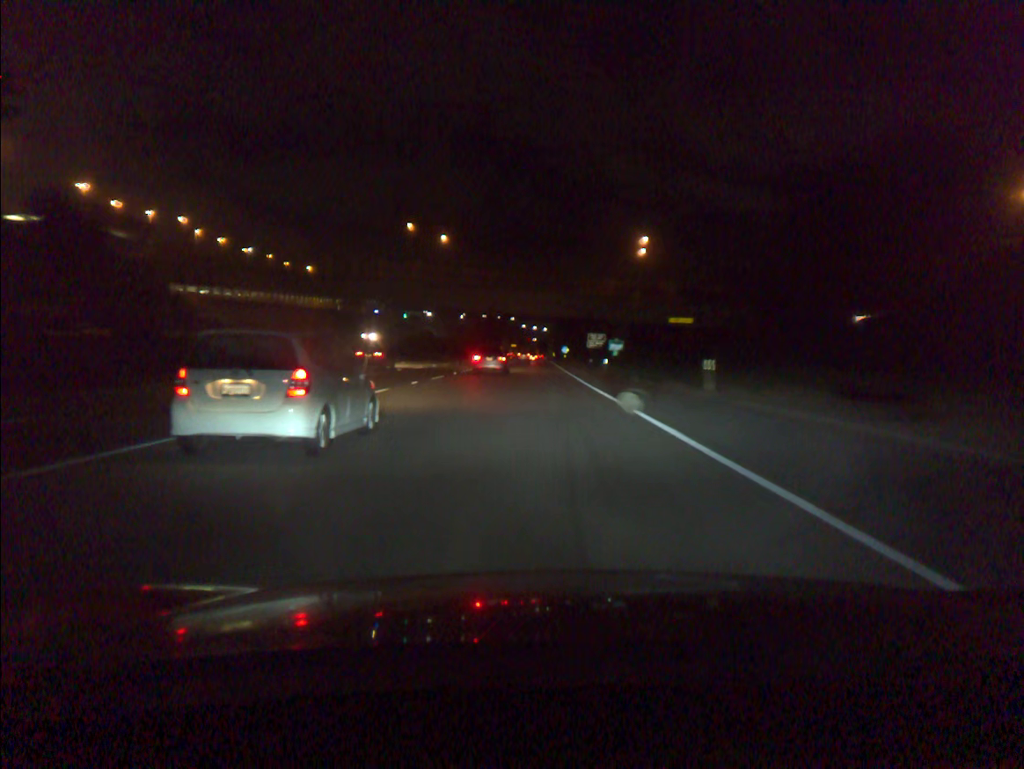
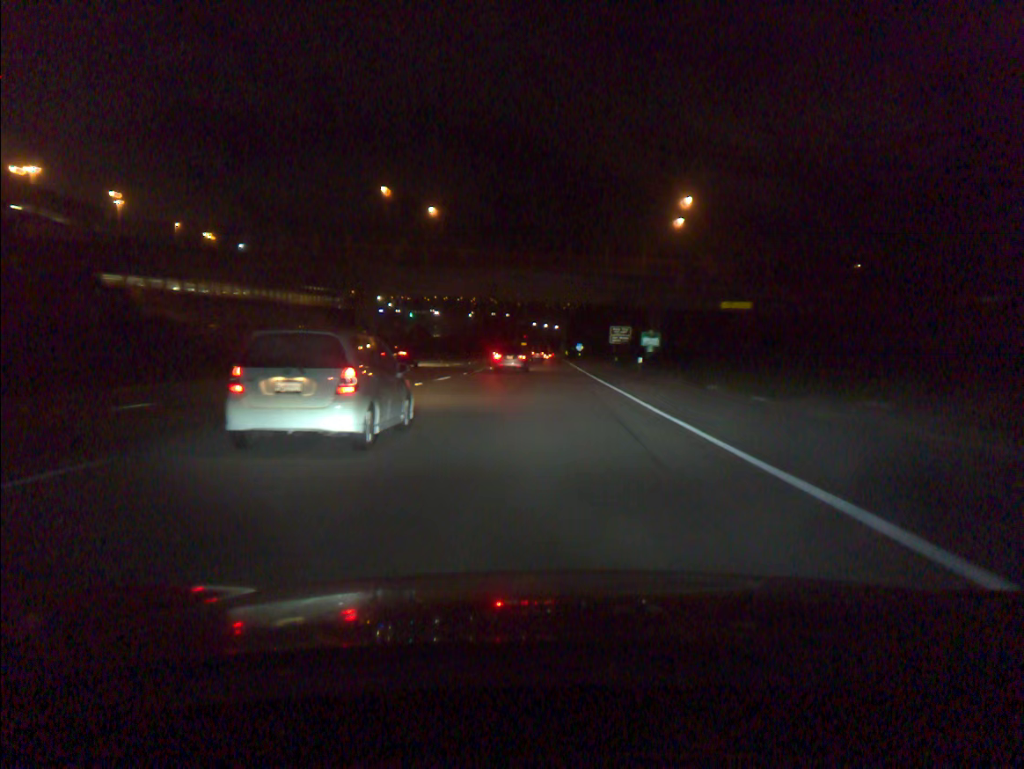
(-0.1, +17.5) m; -1°
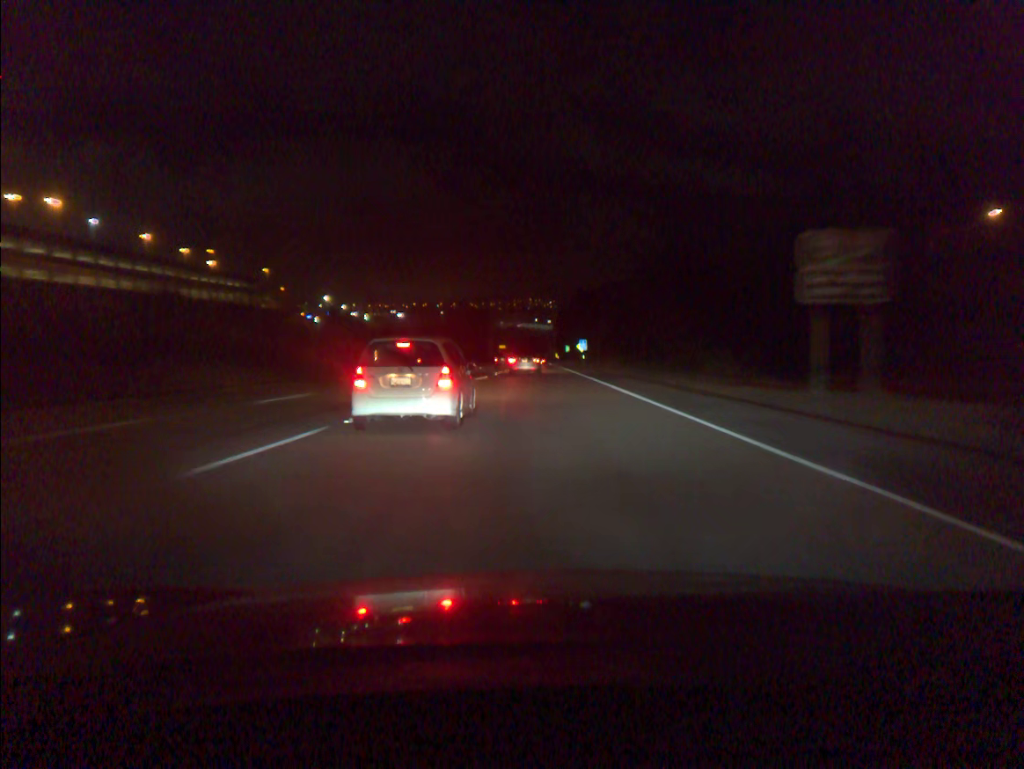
(+0.5, +68.8) m; +1°
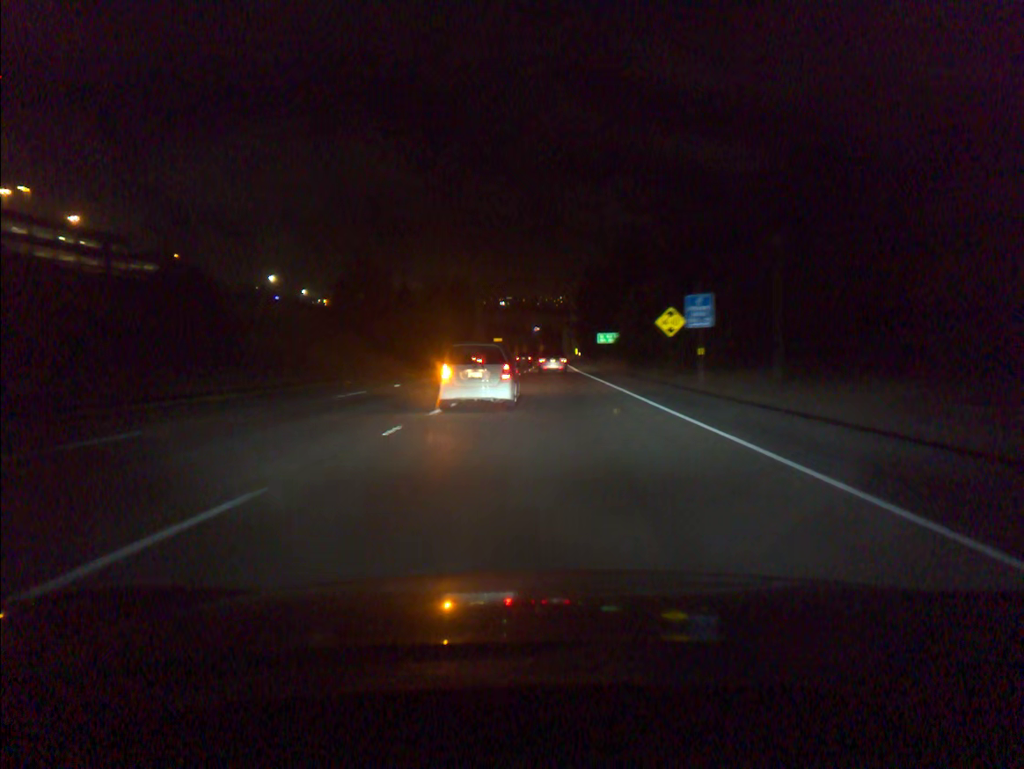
(-0.1, +82.3) m; -1°
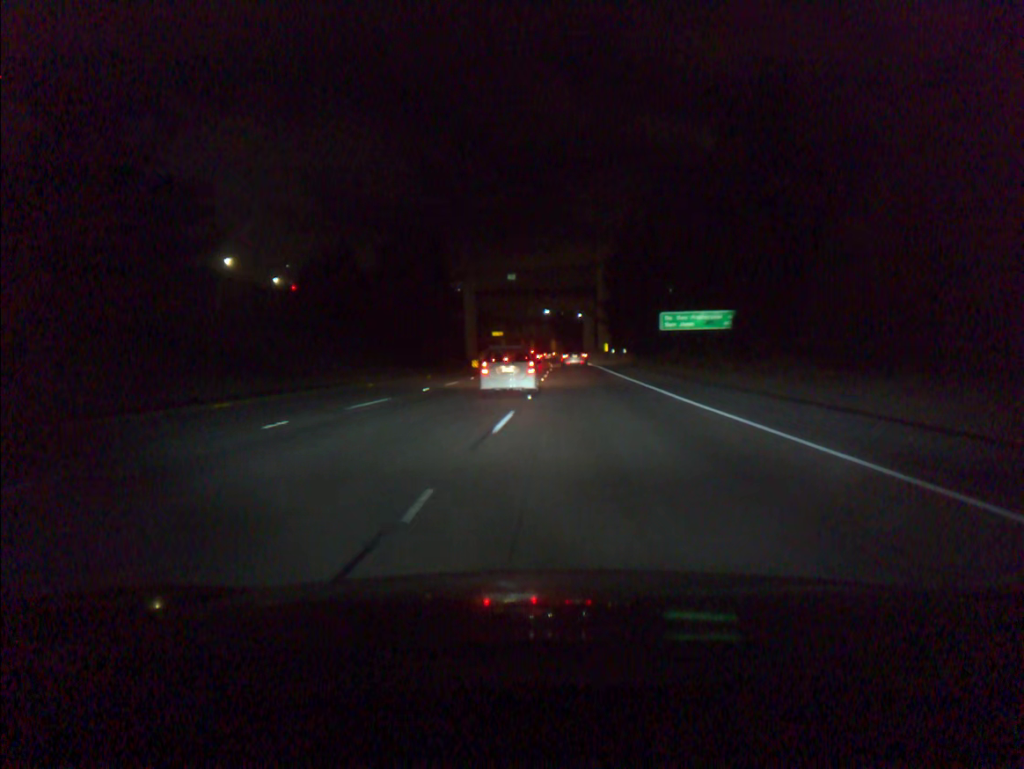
(-0.3, +47.2) m; -1°
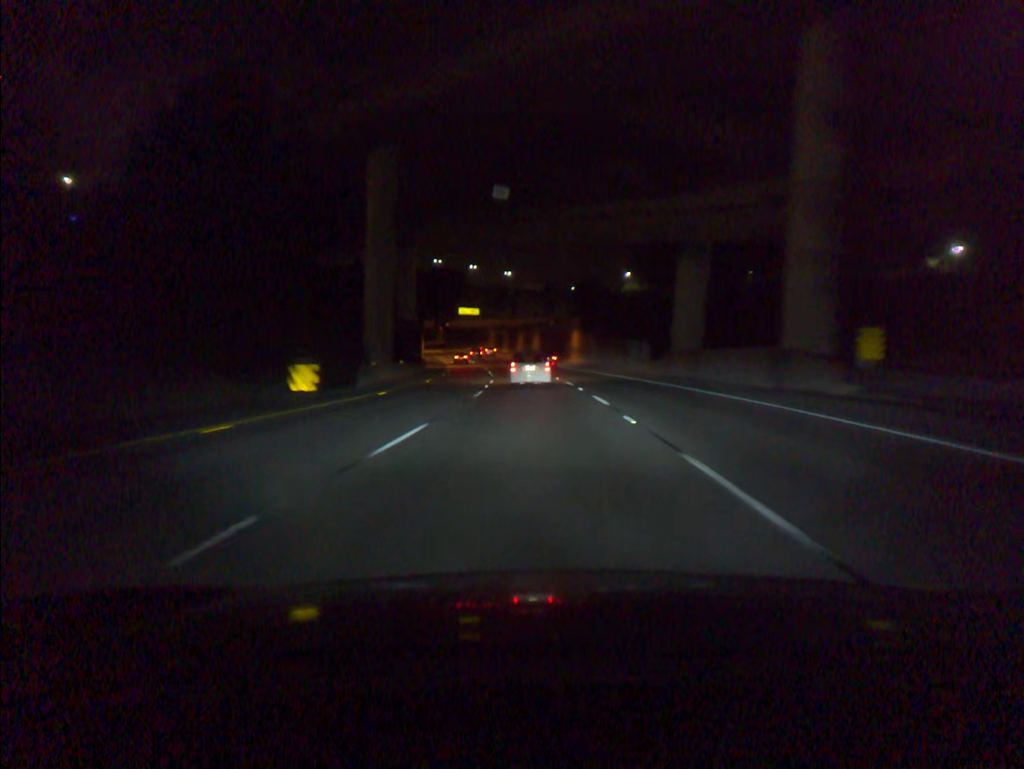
(-0.5, +78.9) m; 0°
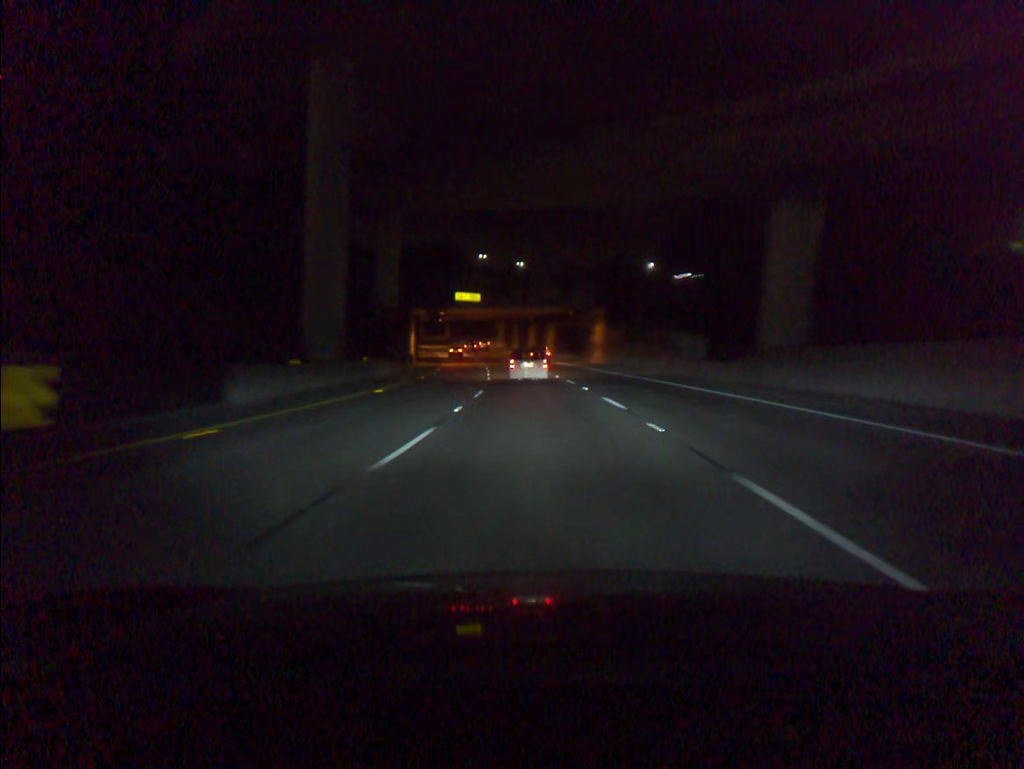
(-0.1, +15.9) m; -1°
